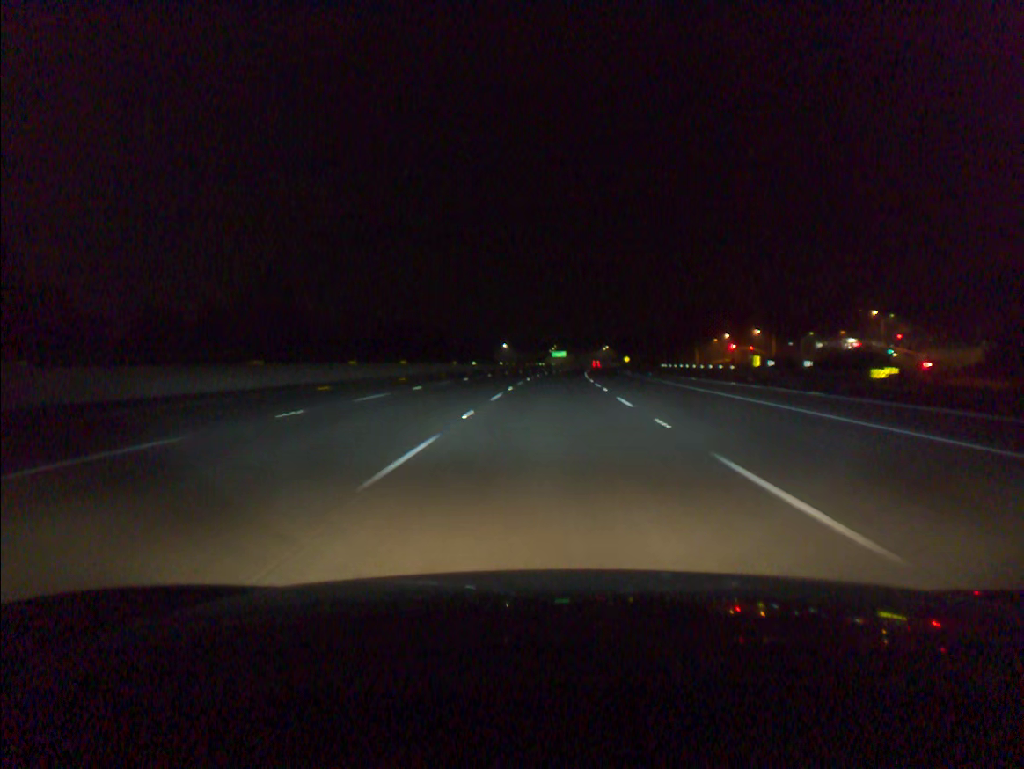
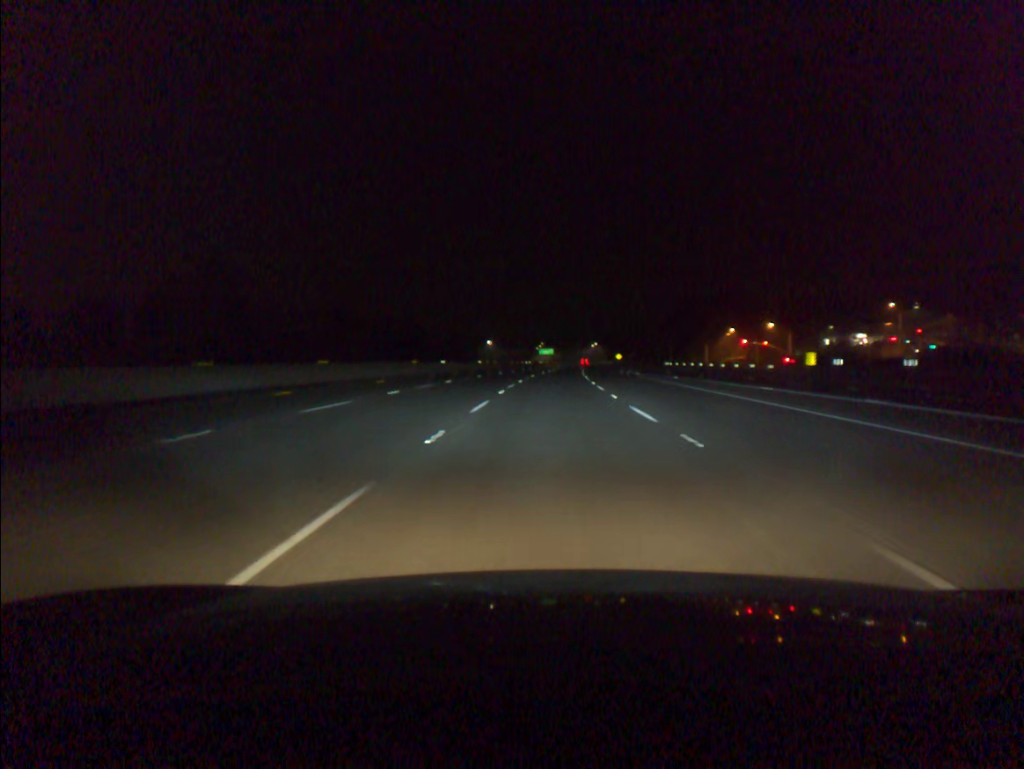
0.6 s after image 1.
(+0.2, +19.0) m; +1°
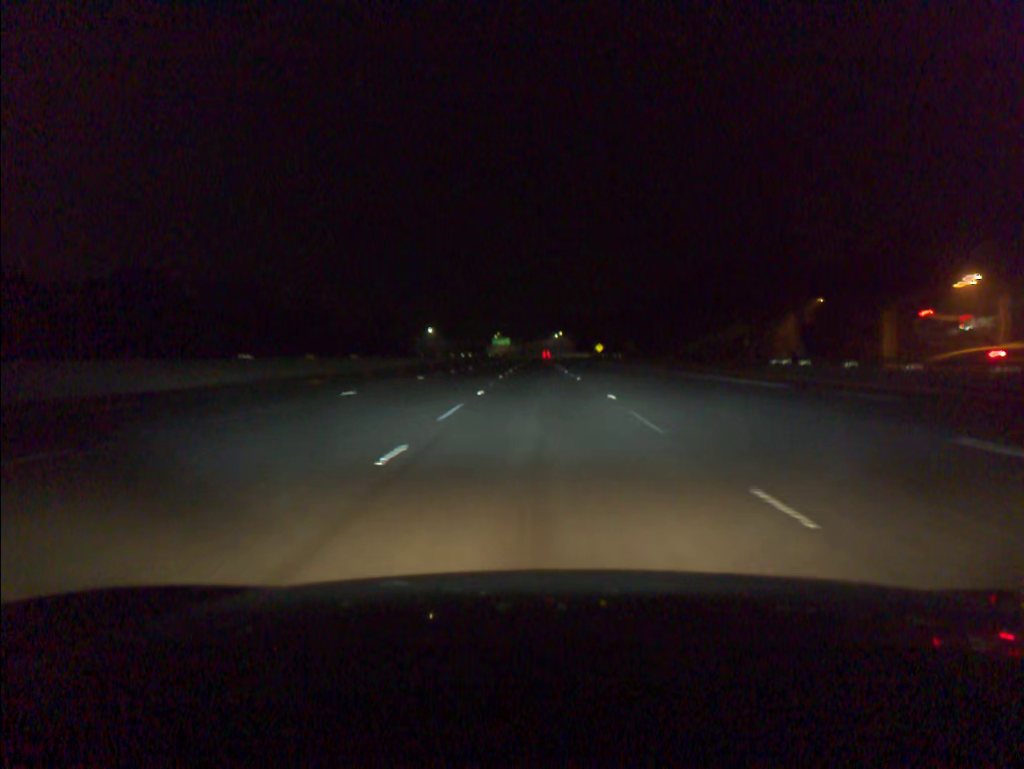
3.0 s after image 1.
(+2.2, +75.7) m; +3°
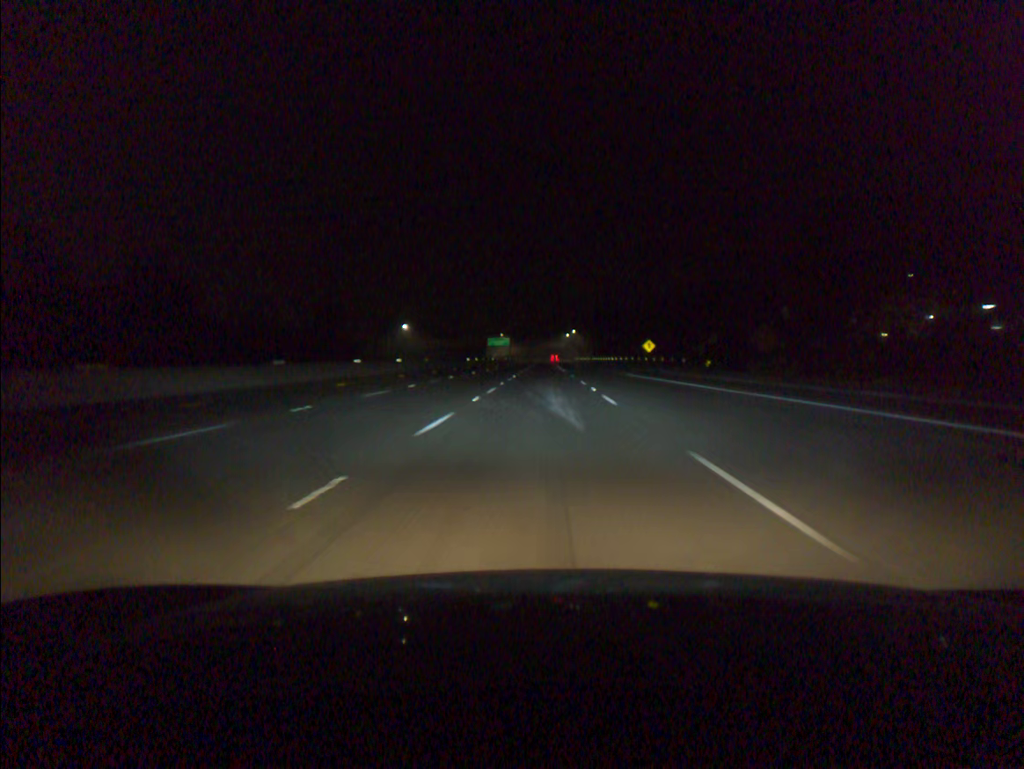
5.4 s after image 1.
(-0.3, +75.4) m; -1°
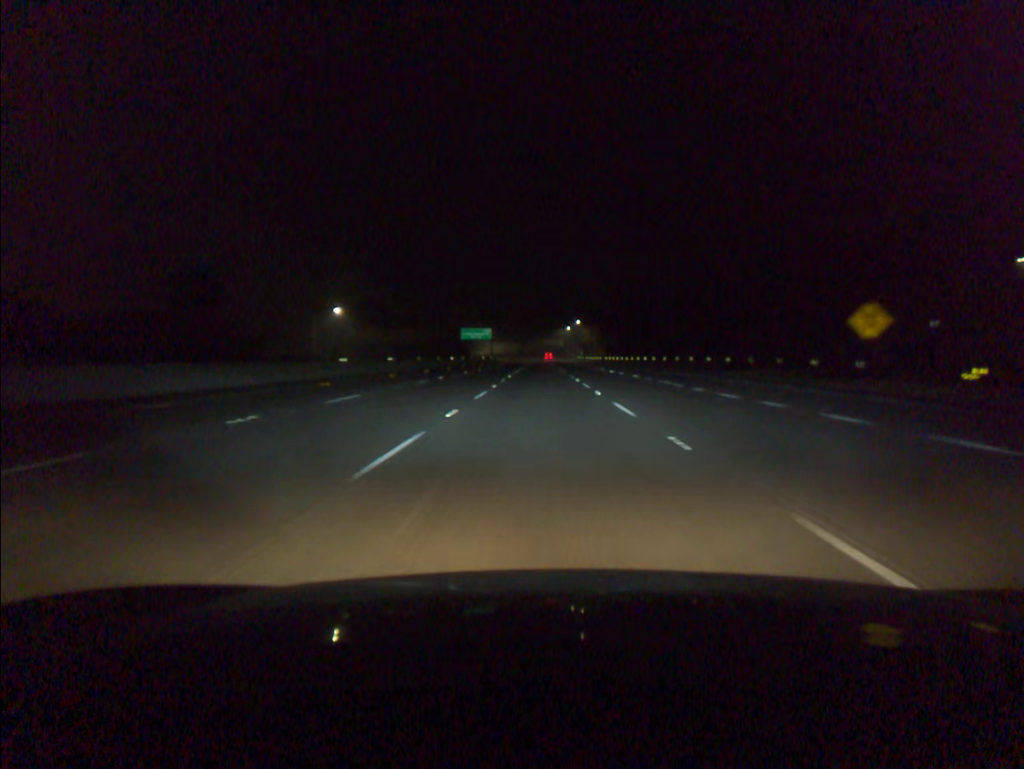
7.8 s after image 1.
(+0.3, +75.2) m; 0°
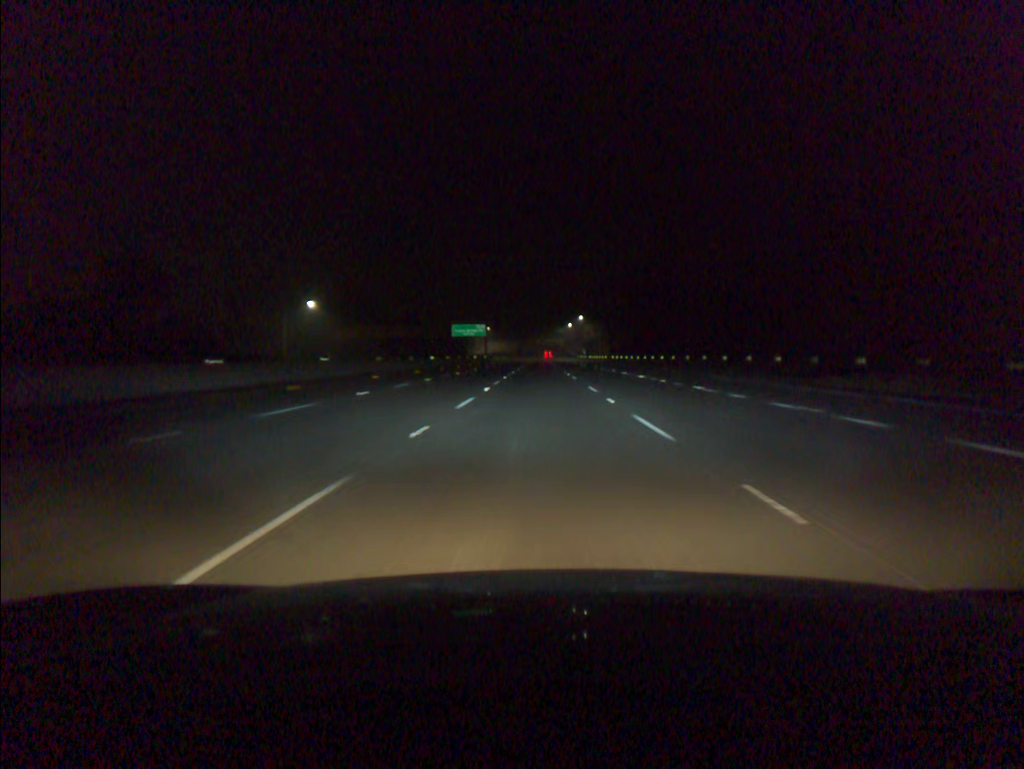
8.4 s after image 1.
(0.0, +18.8) m; 0°
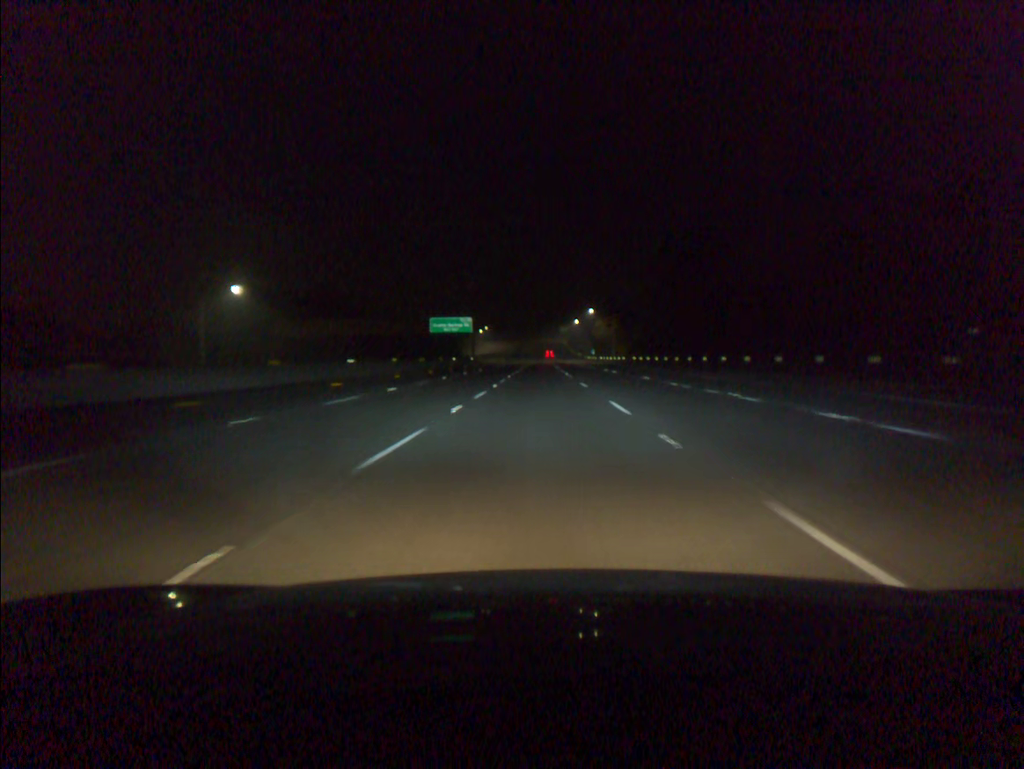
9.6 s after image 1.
(0.0, +37.8) m; 0°
